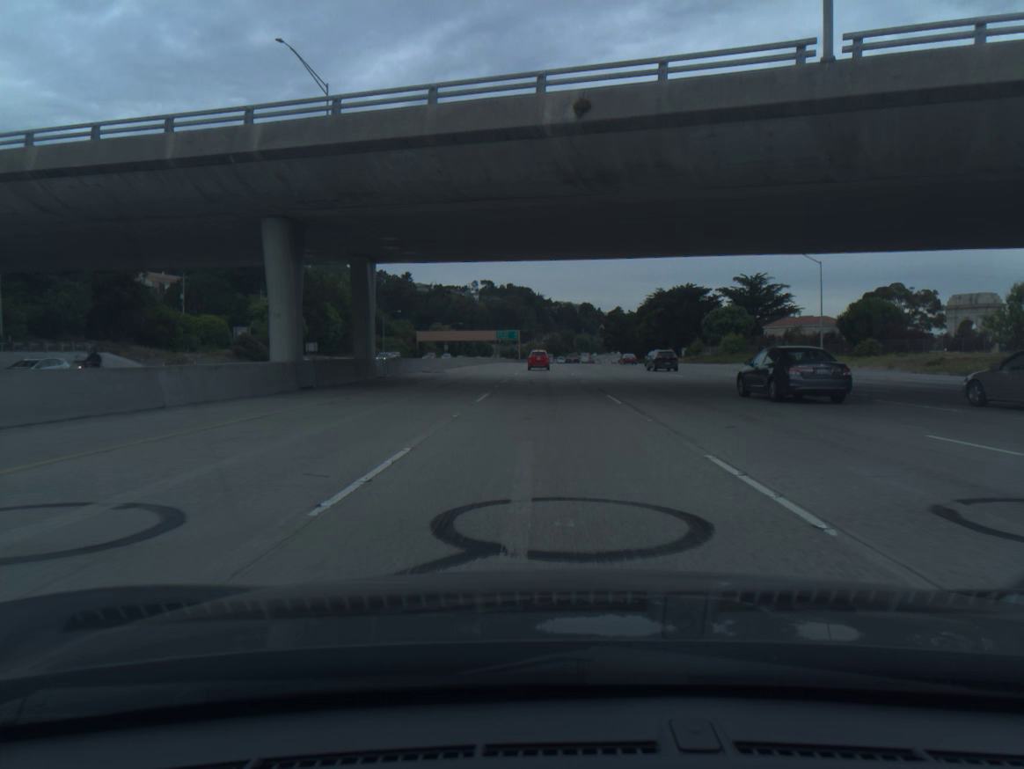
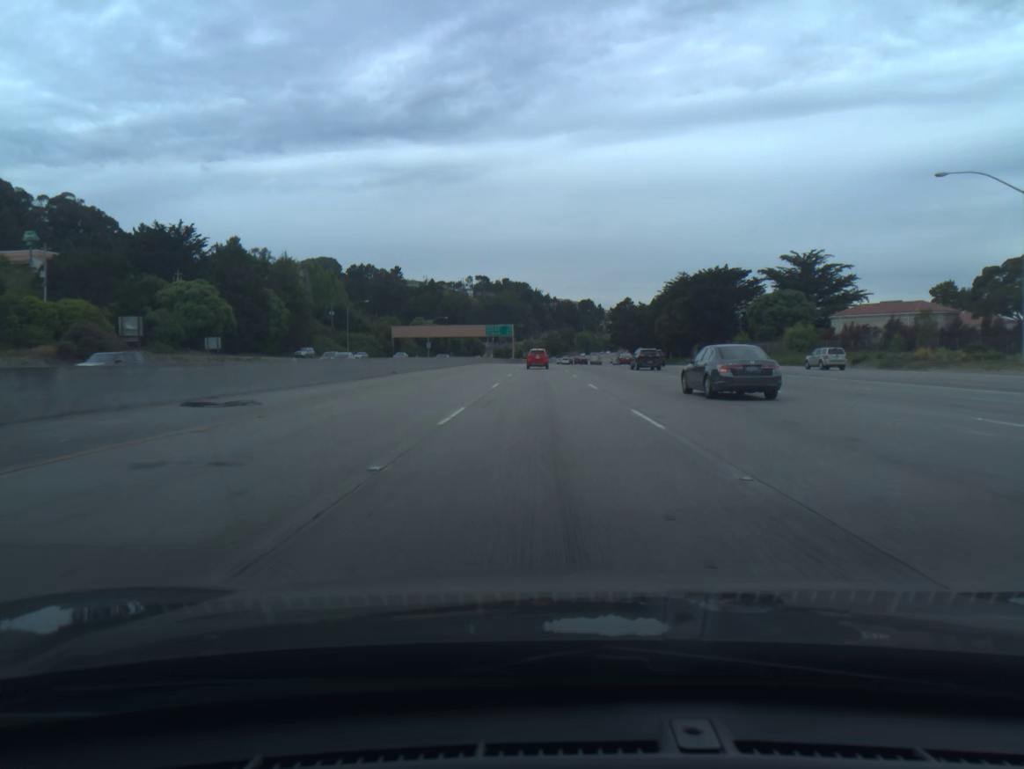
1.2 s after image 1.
(0.0, +35.7) m; 0°
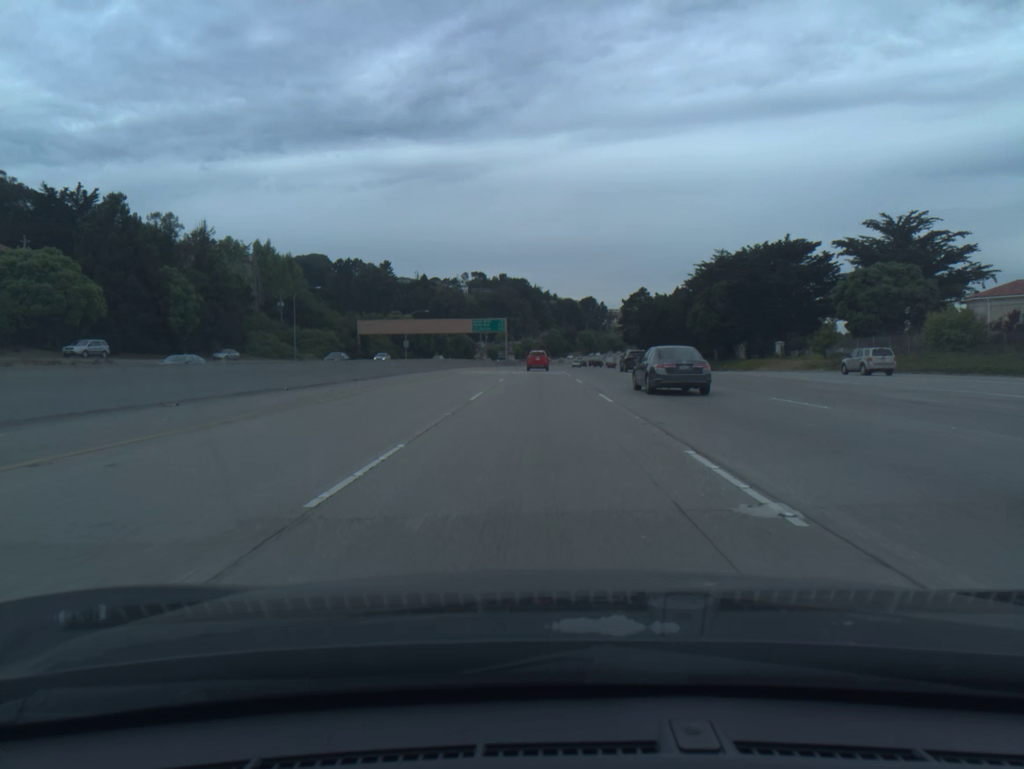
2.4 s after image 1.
(0.0, +35.7) m; 0°
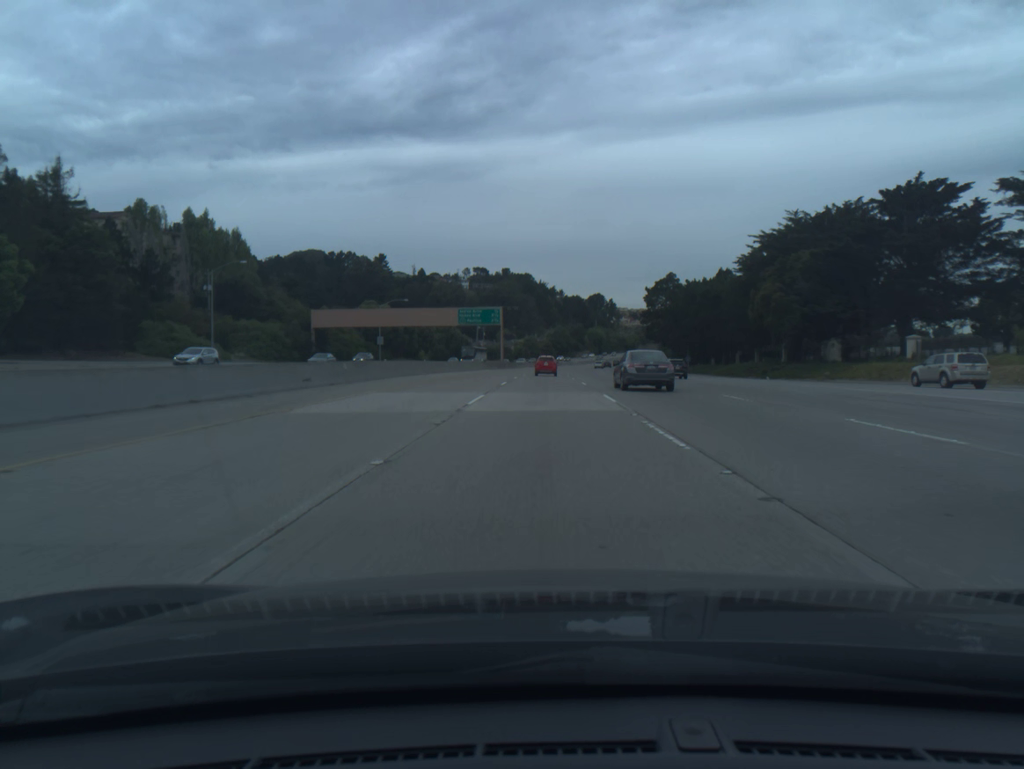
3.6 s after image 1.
(-0.1, +35.6) m; 0°
